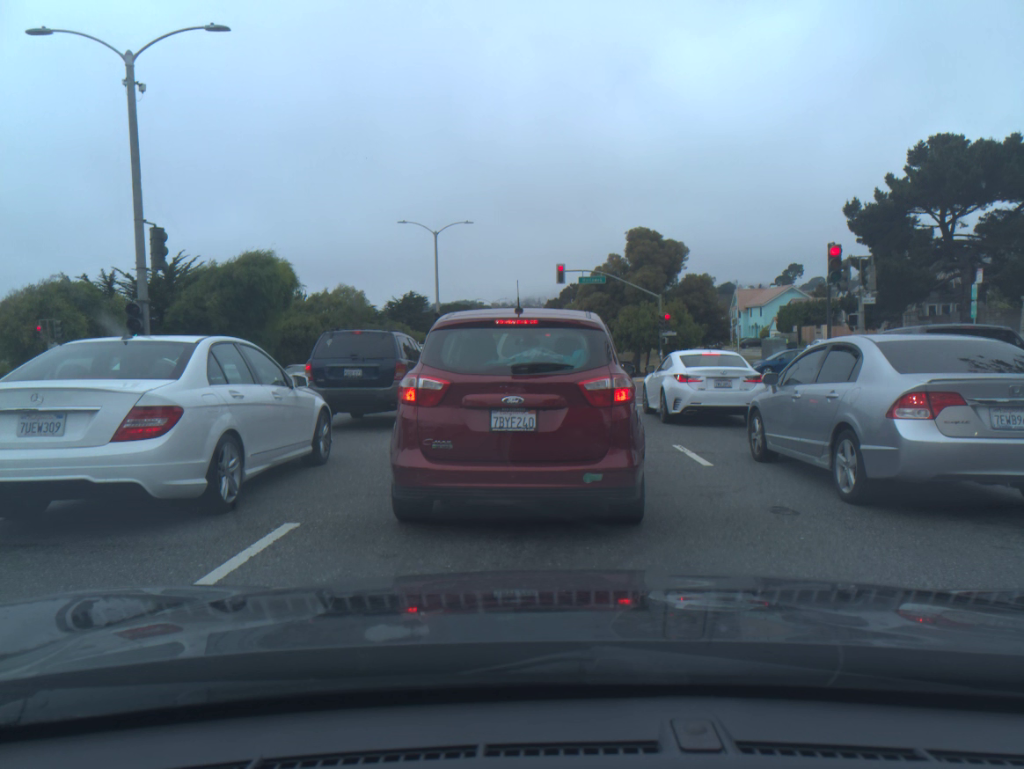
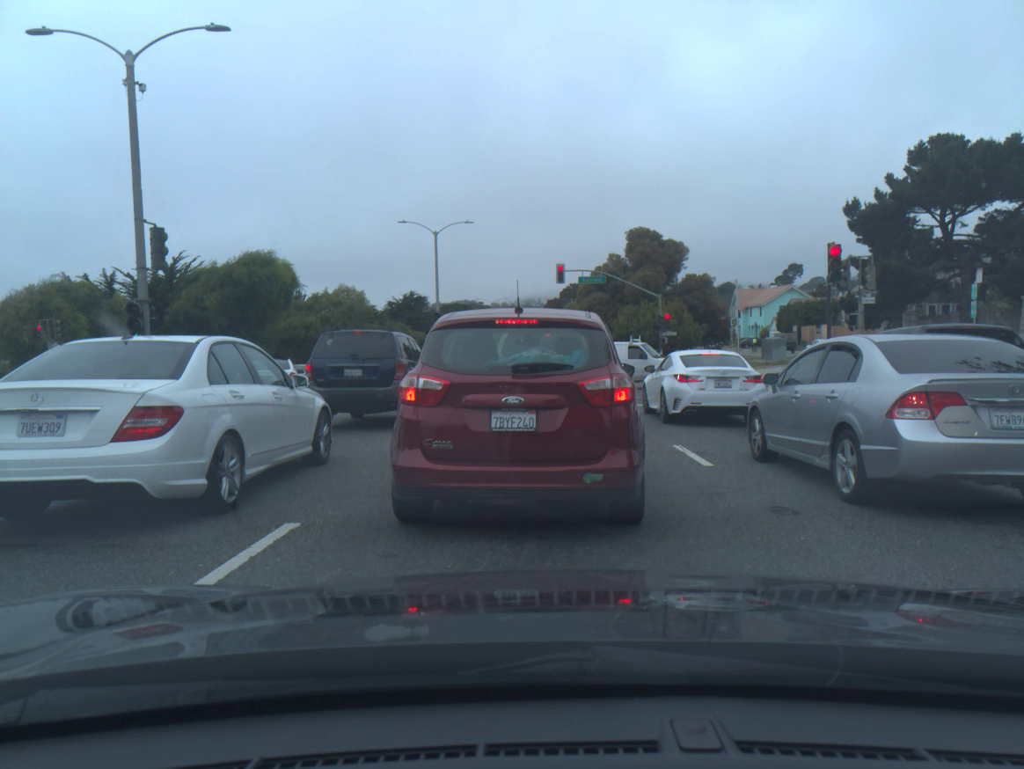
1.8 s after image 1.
(0.0, 0.0) m; 0°
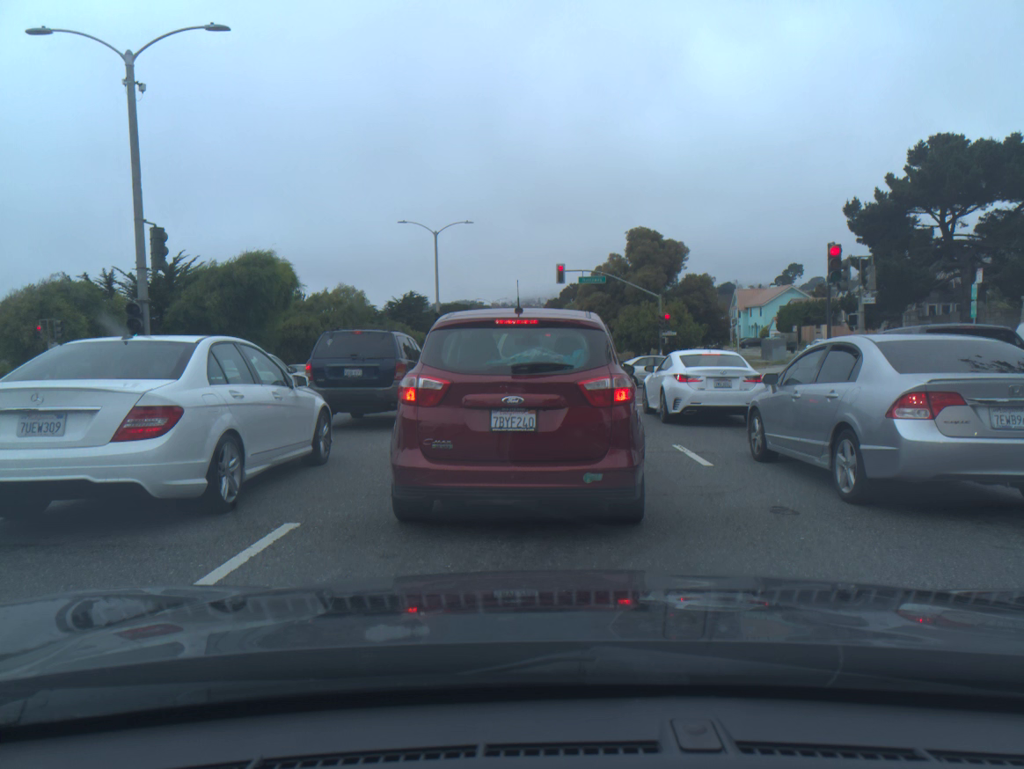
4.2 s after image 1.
(0.0, 0.0) m; 0°
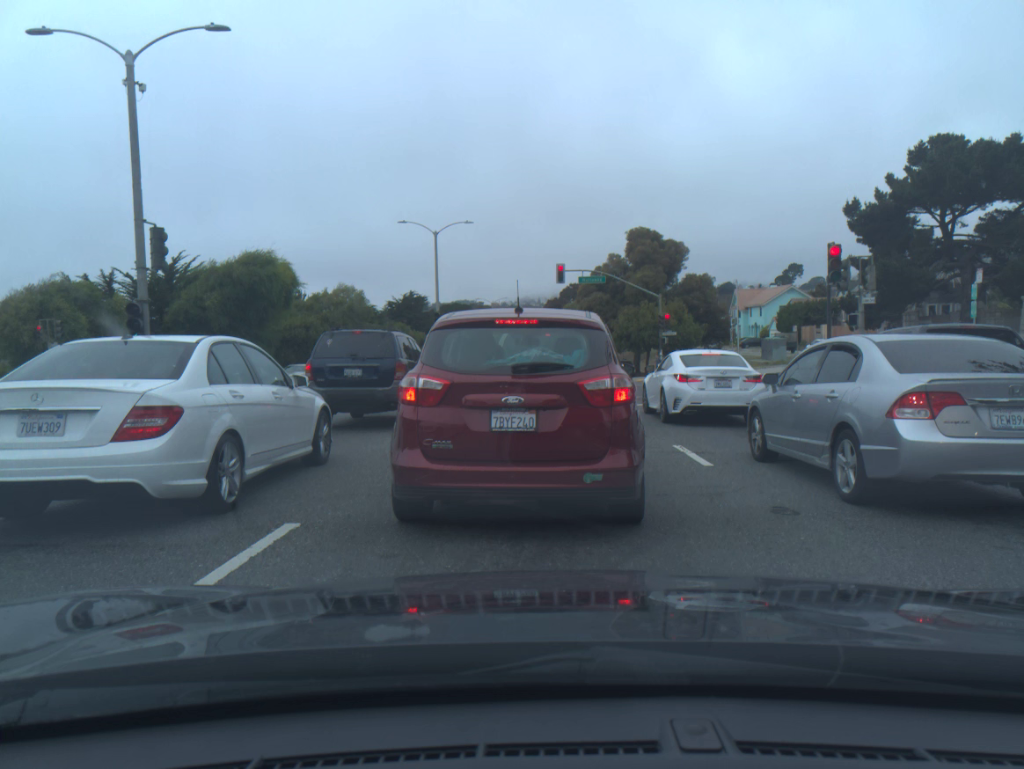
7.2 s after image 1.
(0.0, 0.0) m; 0°
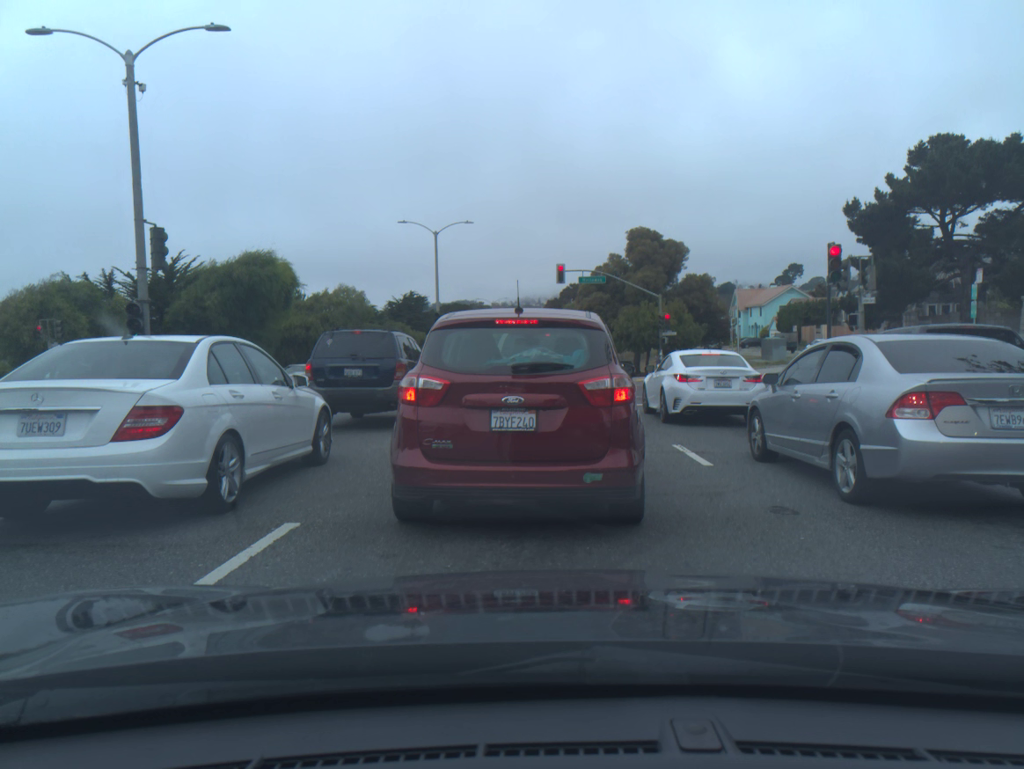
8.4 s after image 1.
(0.0, 0.0) m; 0°
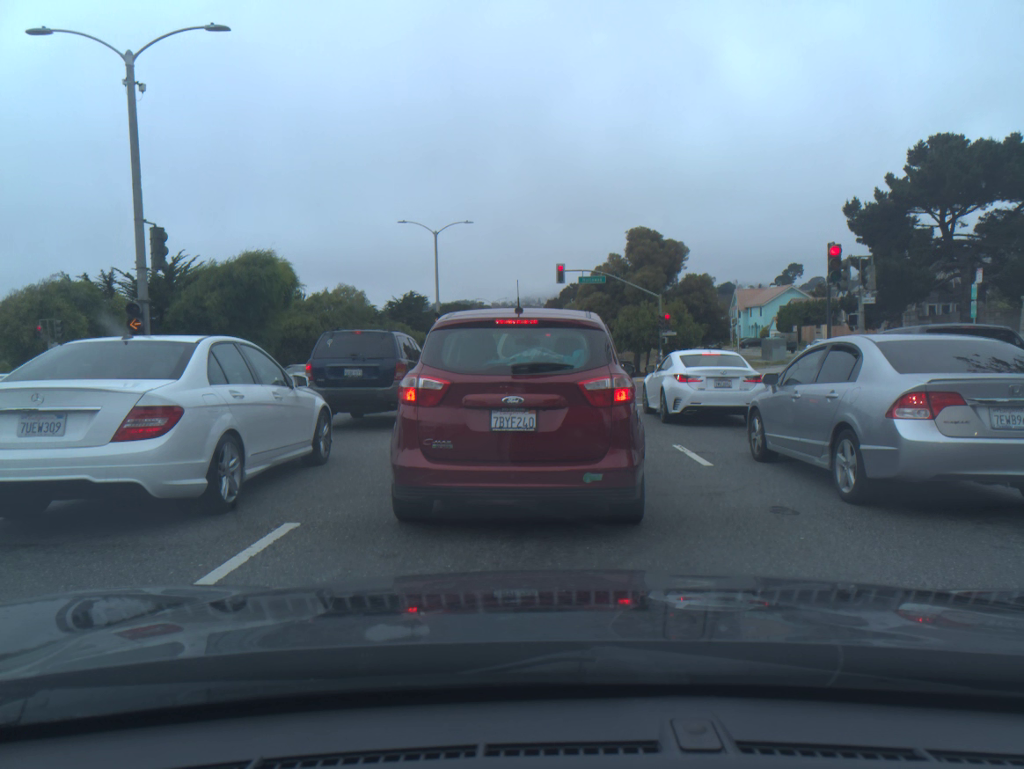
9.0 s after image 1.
(0.0, 0.0) m; 0°
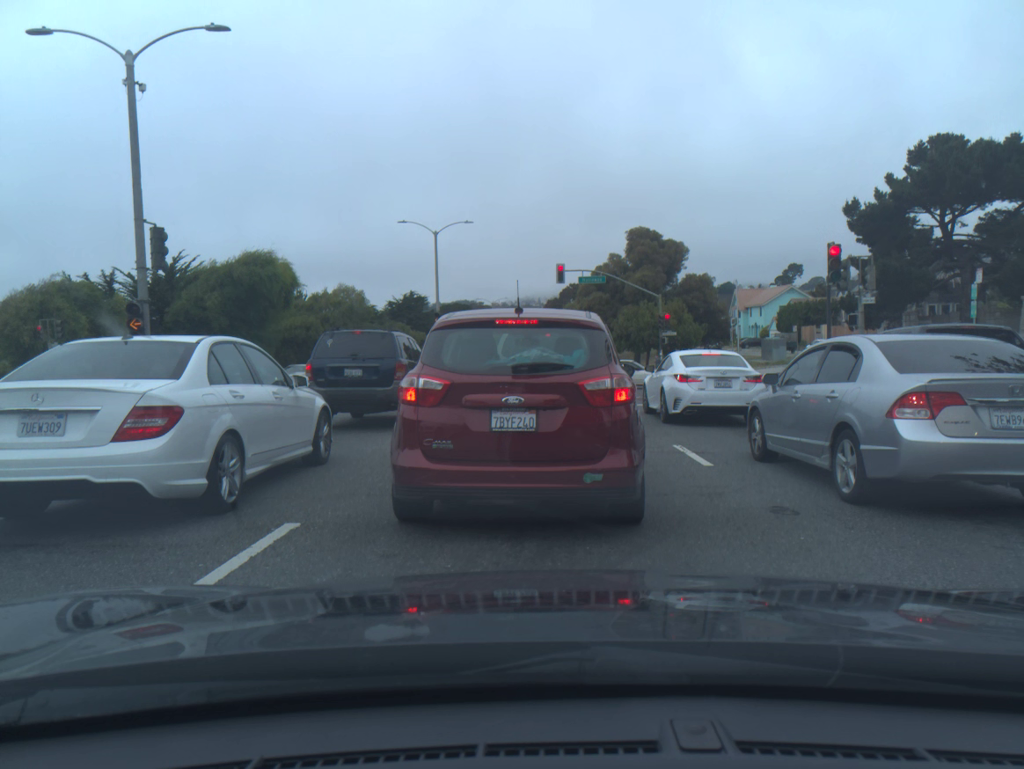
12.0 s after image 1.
(0.0, 0.0) m; 0°
